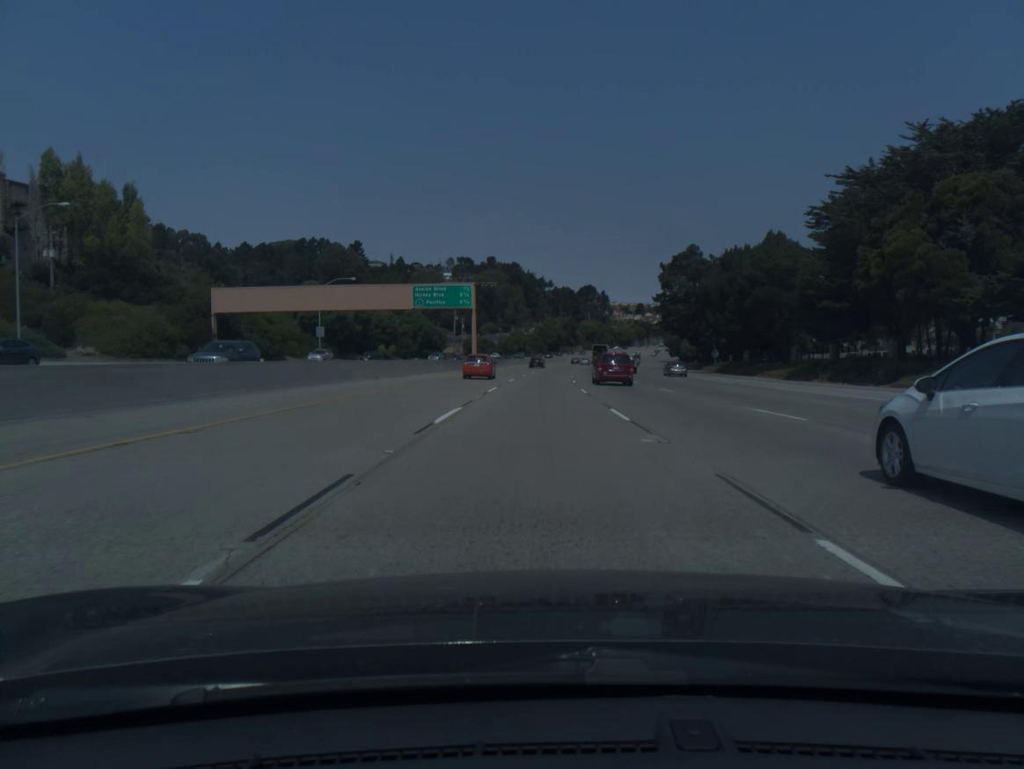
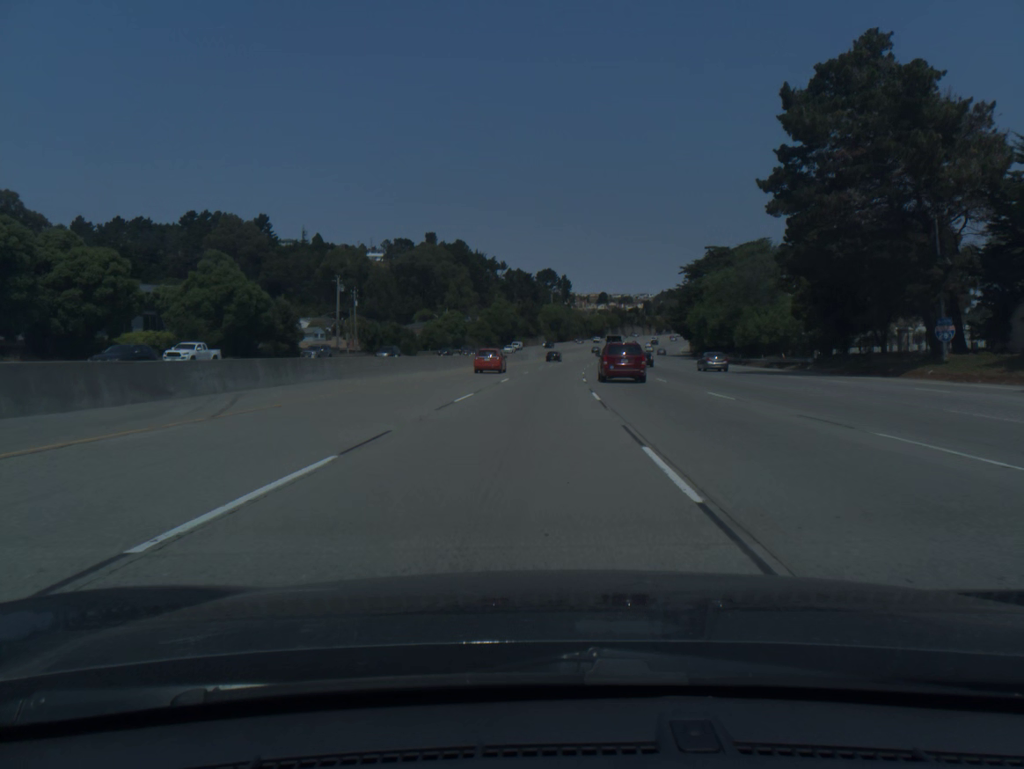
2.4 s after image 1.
(+2.1, +82.5) m; +3°
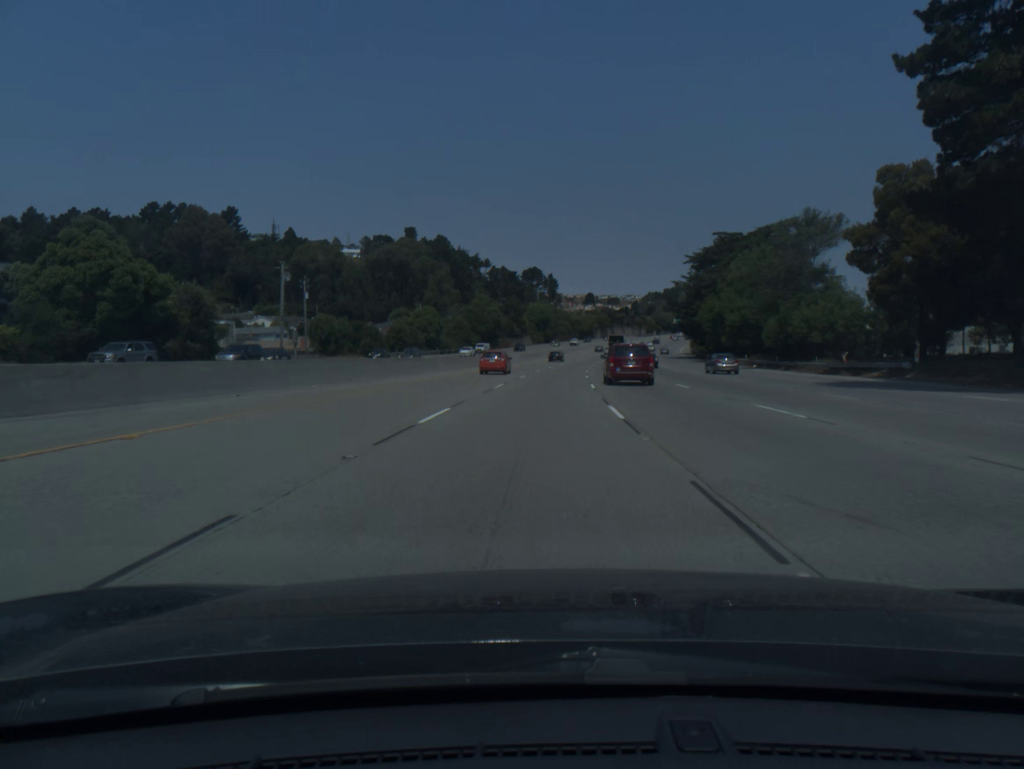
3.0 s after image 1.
(+0.2, +20.5) m; +1°
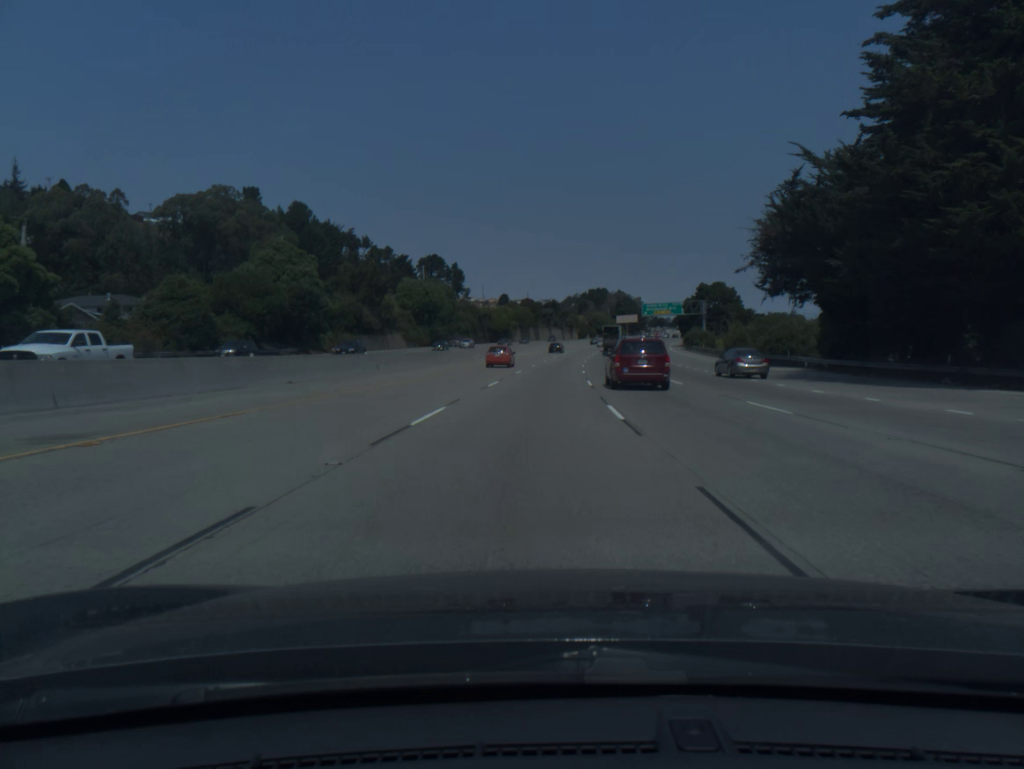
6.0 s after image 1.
(+5.8, +102.2) m; +6°
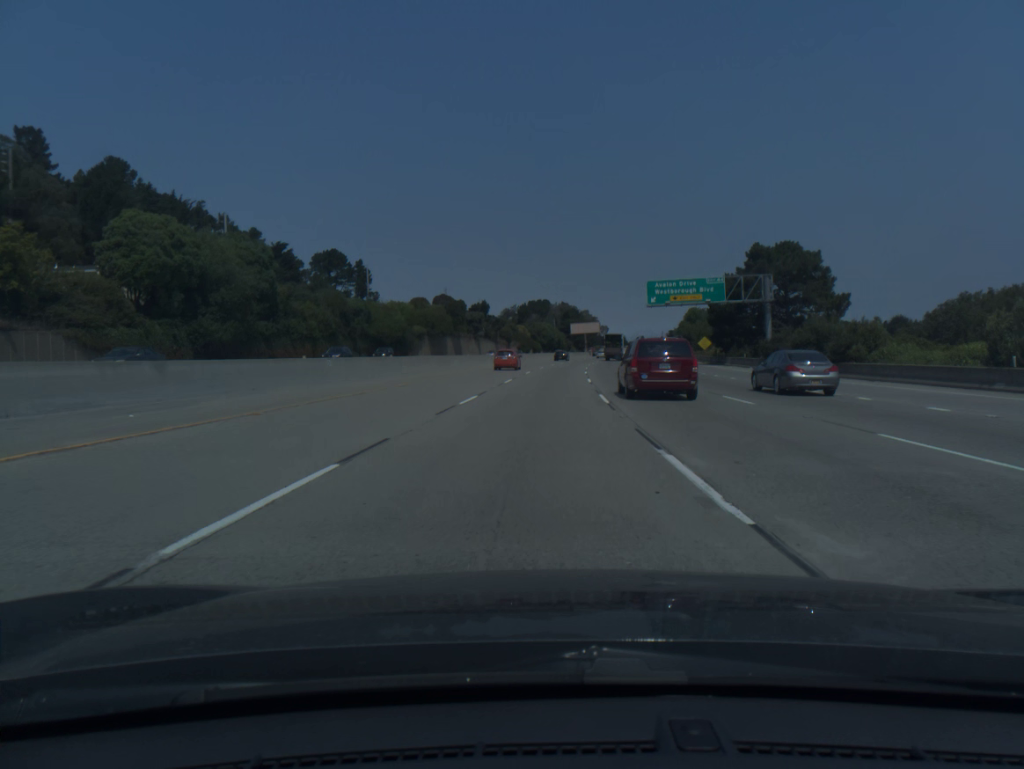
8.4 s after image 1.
(+3.3, +81.5) m; +5°
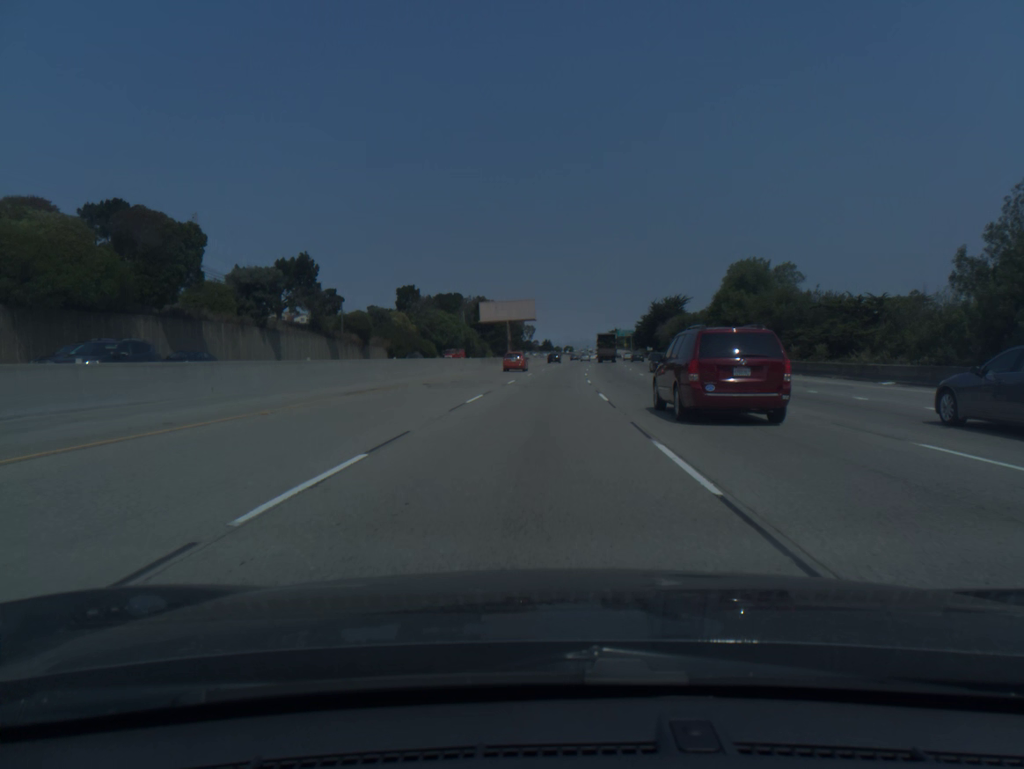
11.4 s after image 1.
(+5.4, +101.1) m; +6°
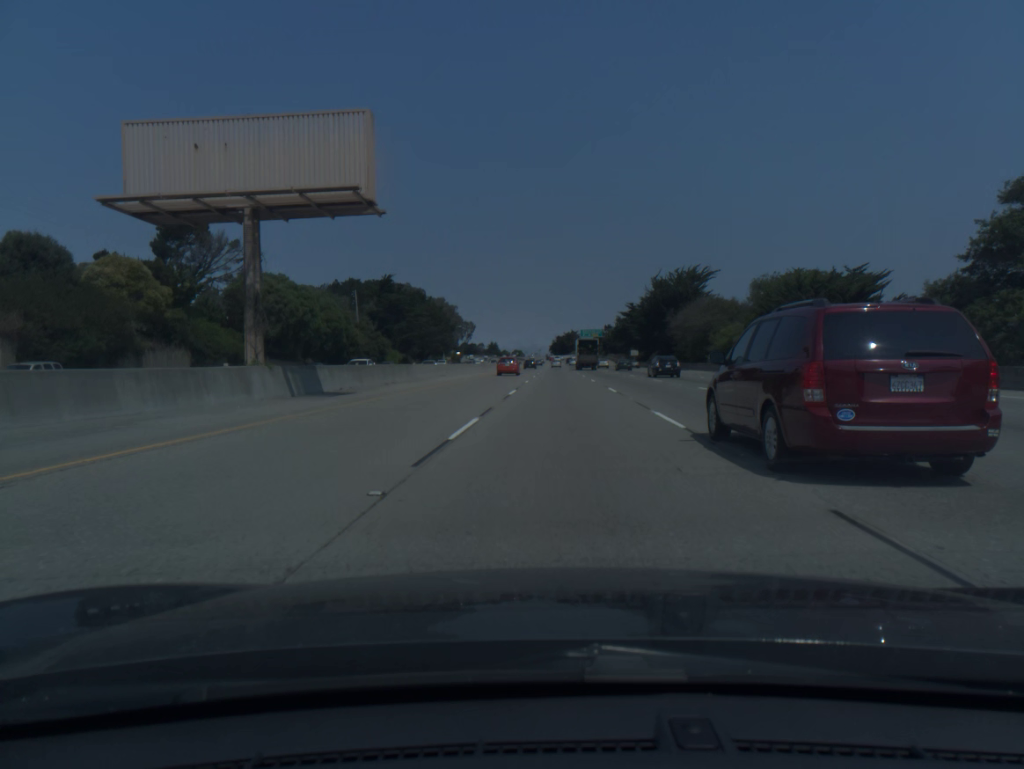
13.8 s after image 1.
(+2.9, +81.2) m; +4°
